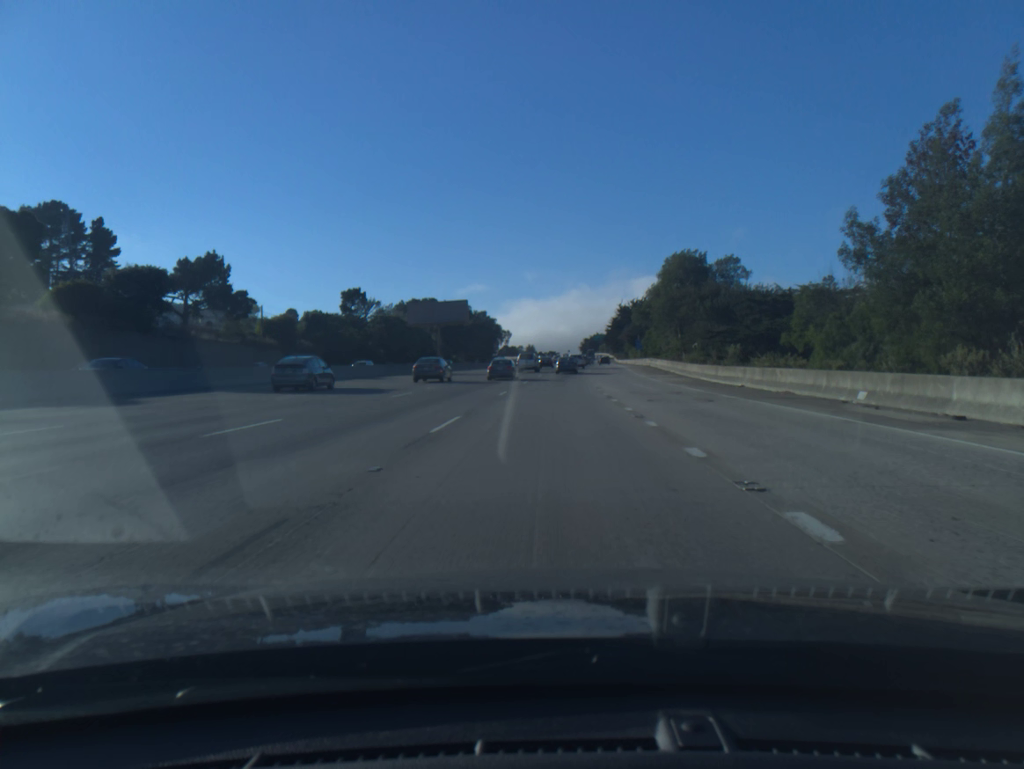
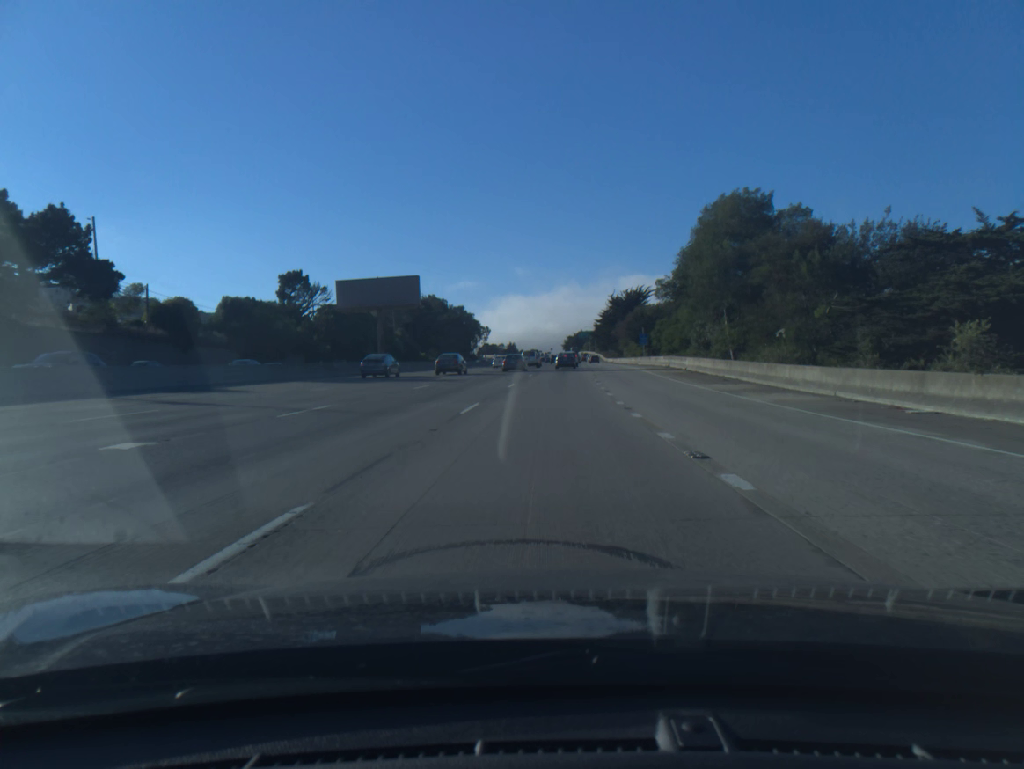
(+0.3, +25.2) m; +1°
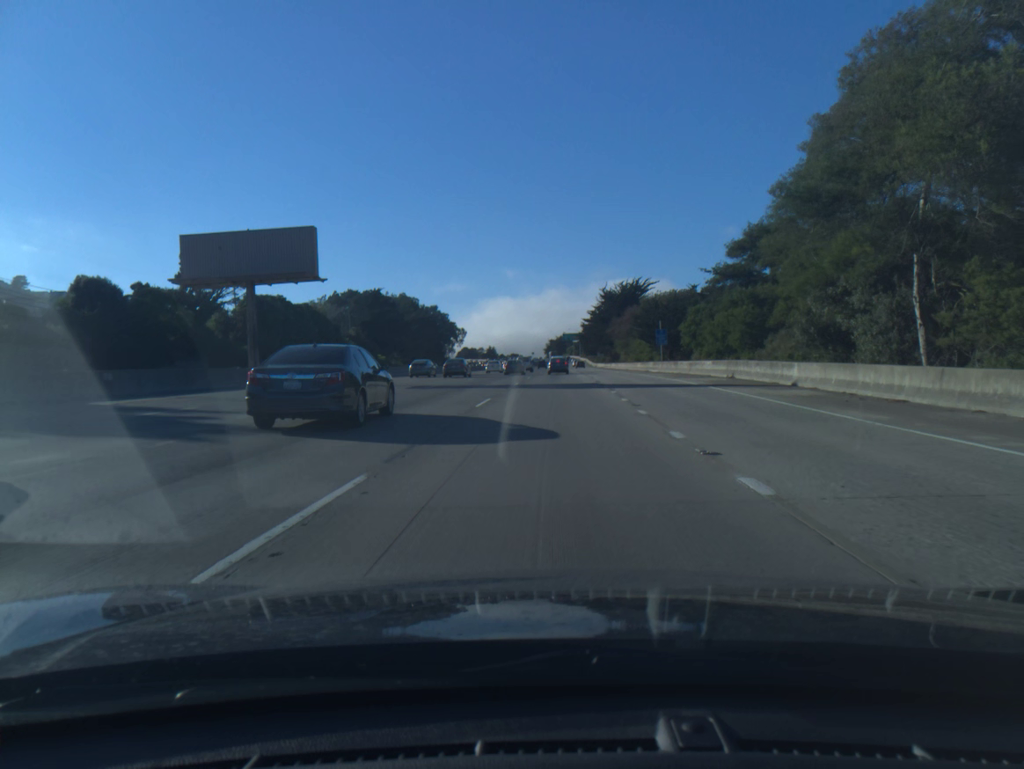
(+0.3, +27.4) m; +1°
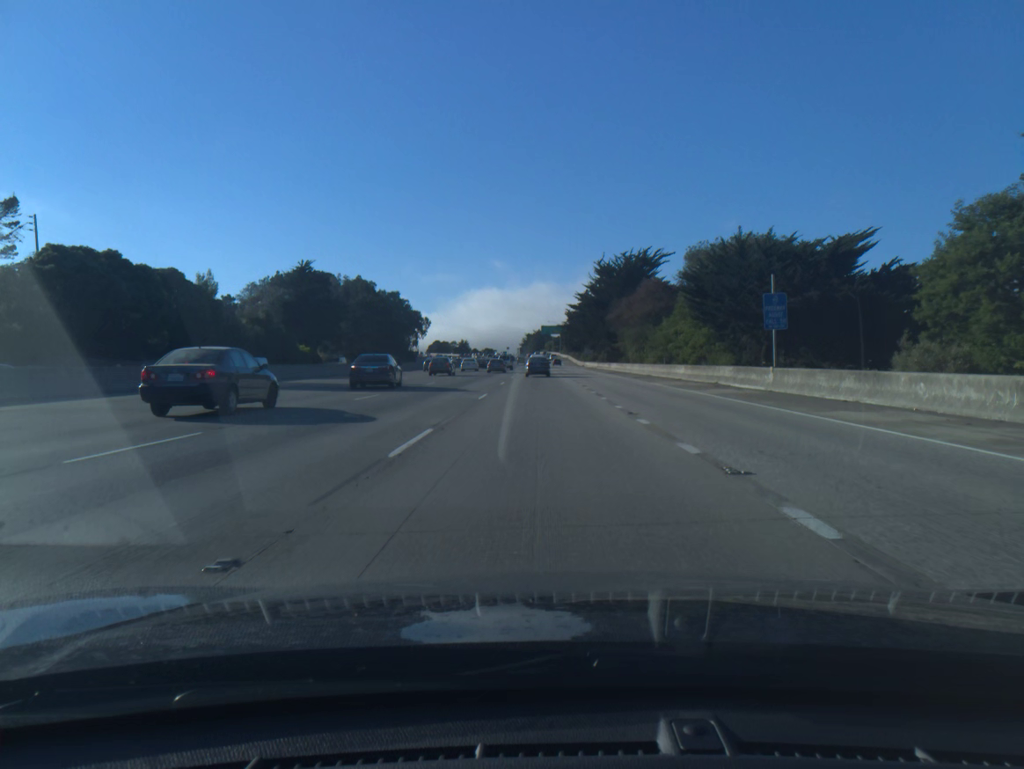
(+0.6, +38.4) m; +2°
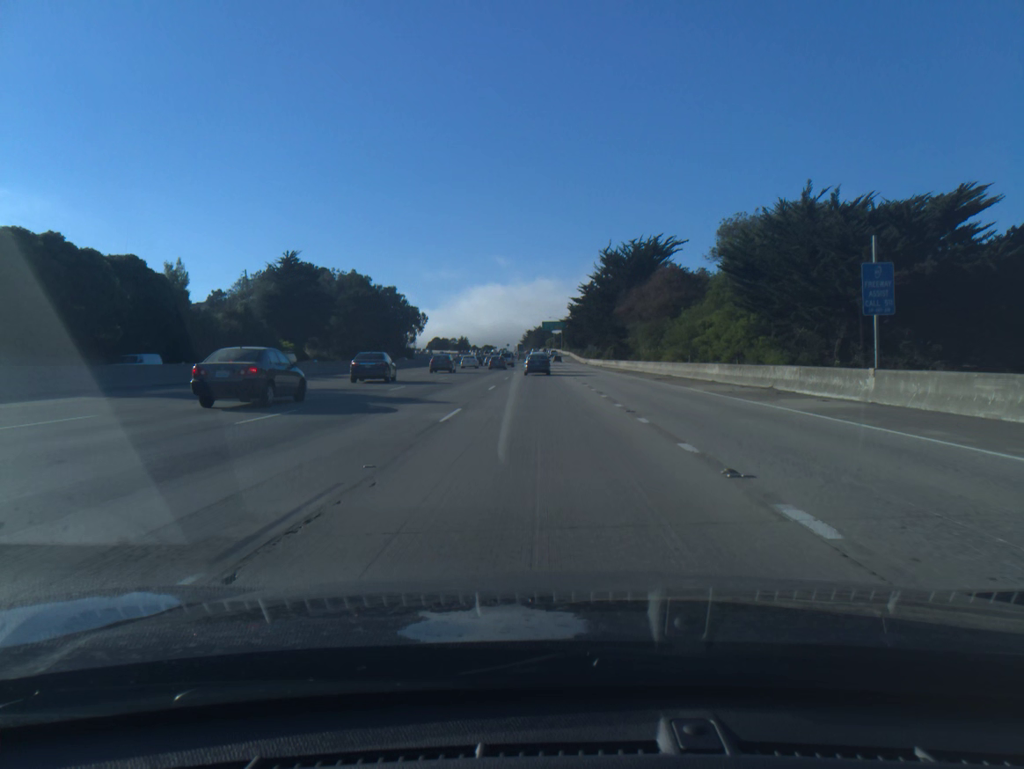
(0.0, +9.2) m; 0°
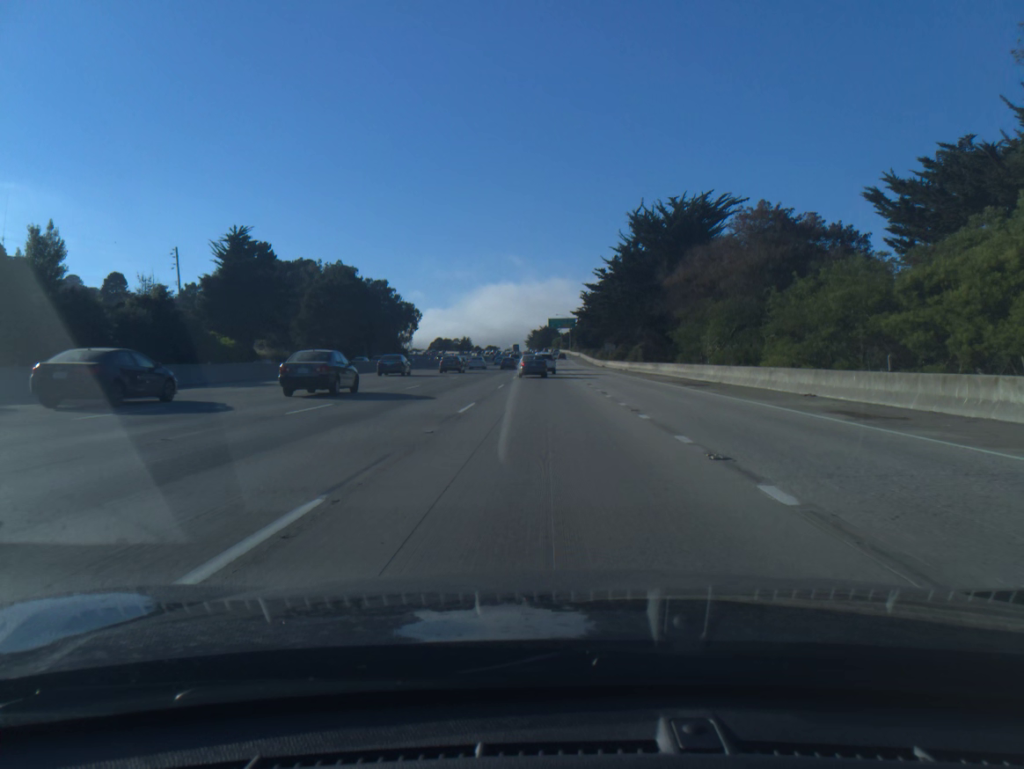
(-0.1, +26.6) m; 0°
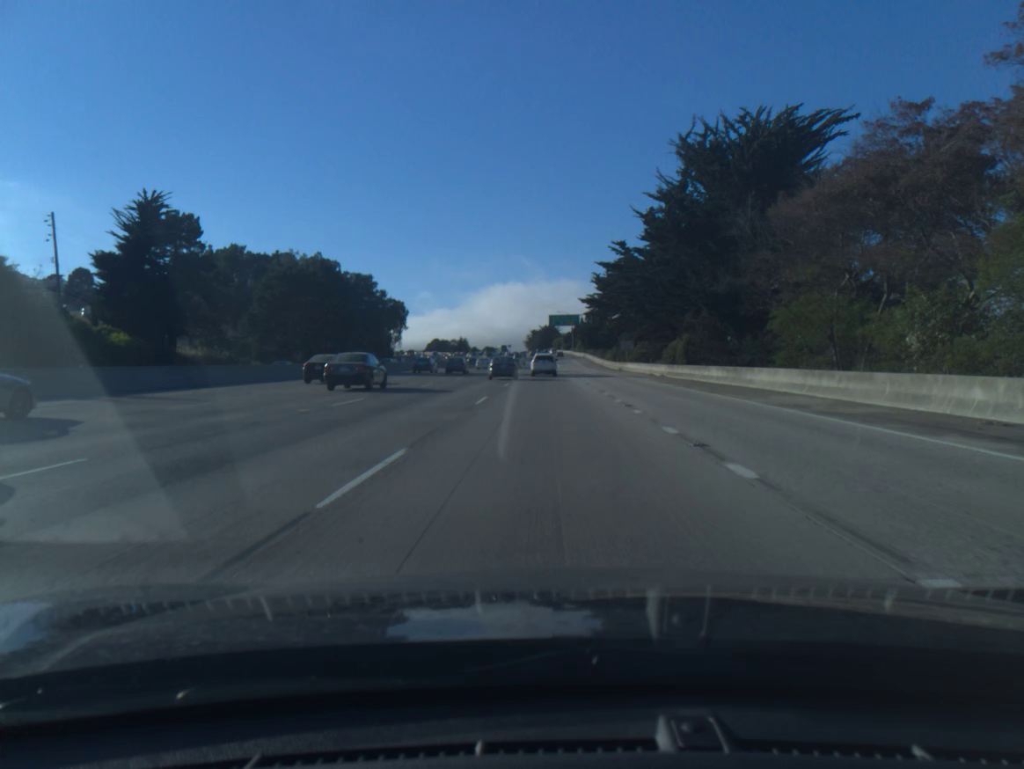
(+0.1, +25.8) m; 0°
